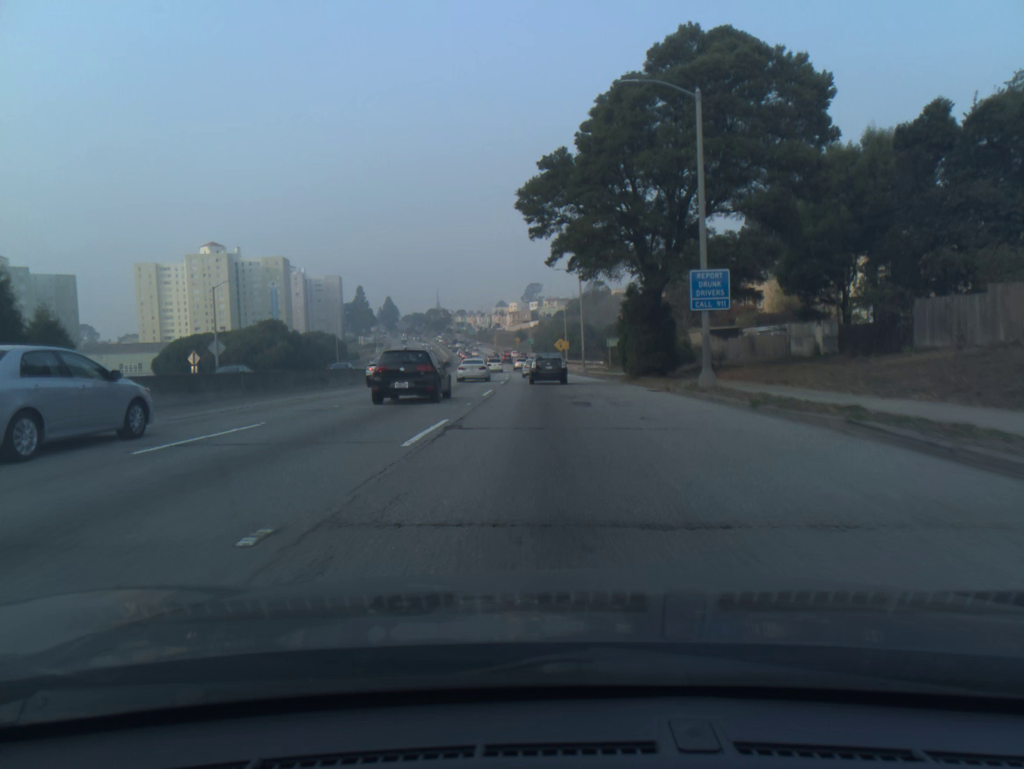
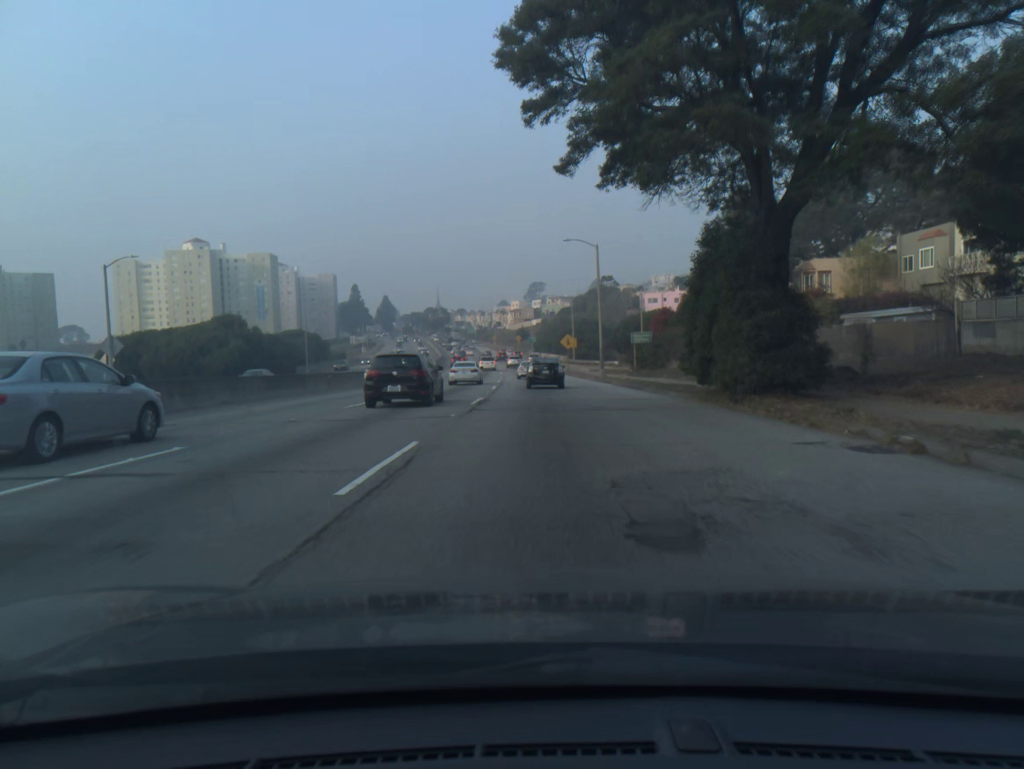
(0.0, +18.2) m; 0°
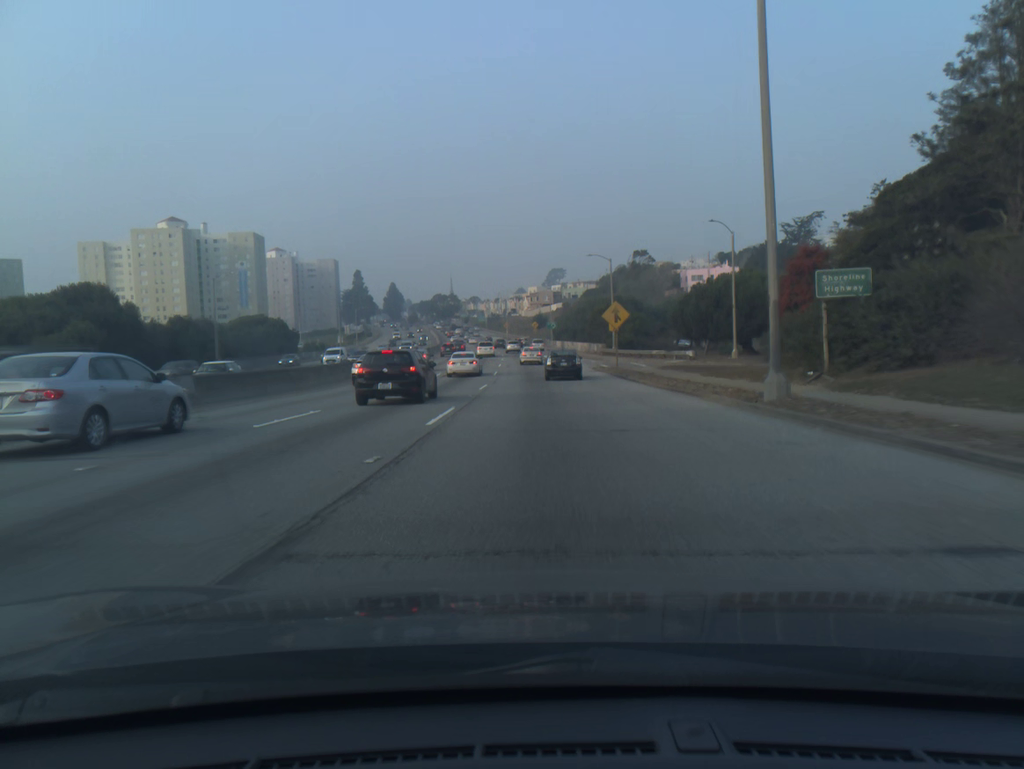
(-0.4, +36.8) m; -2°
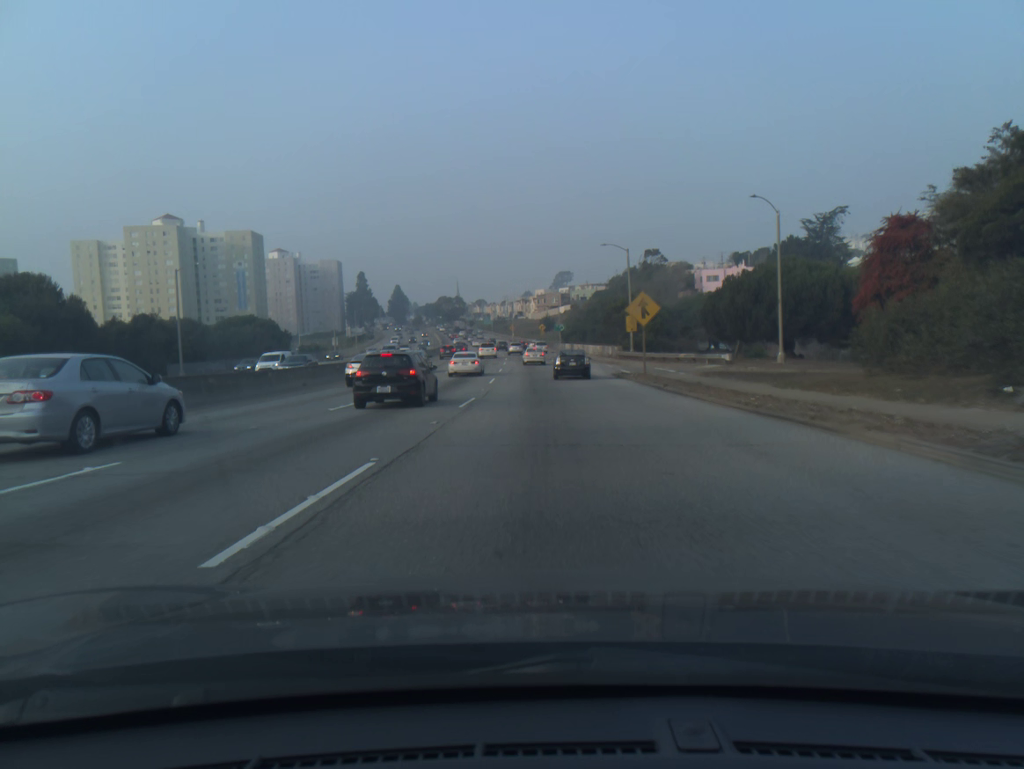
(0.0, +9.4) m; -1°
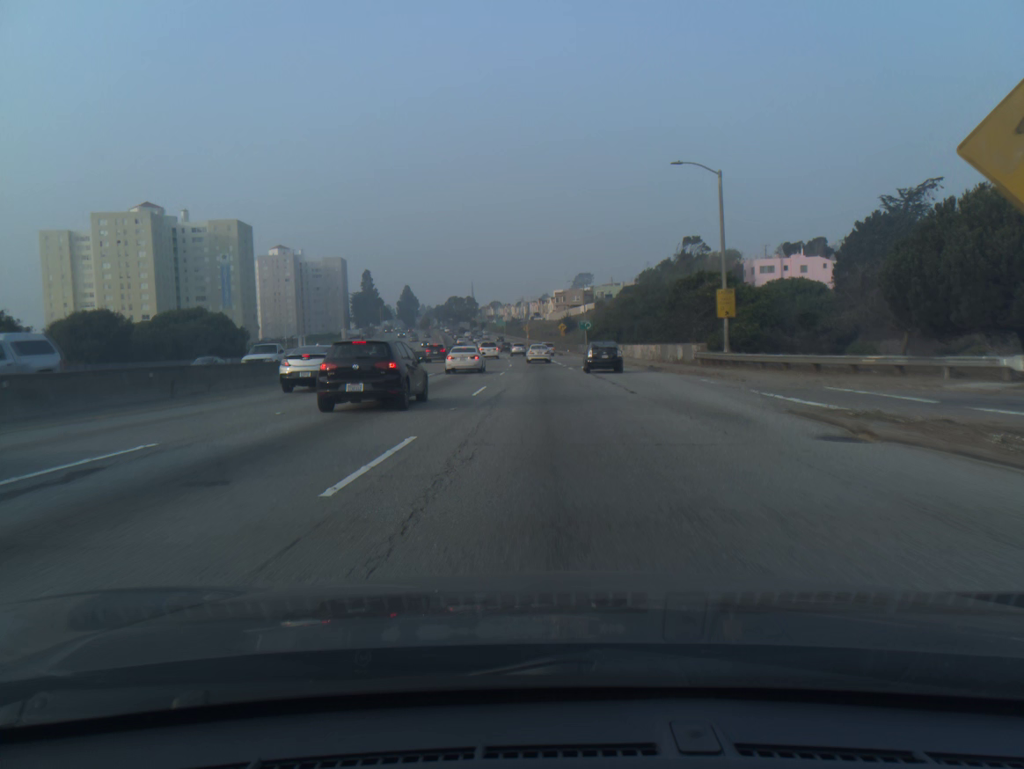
(-0.4, +28.4) m; -1°
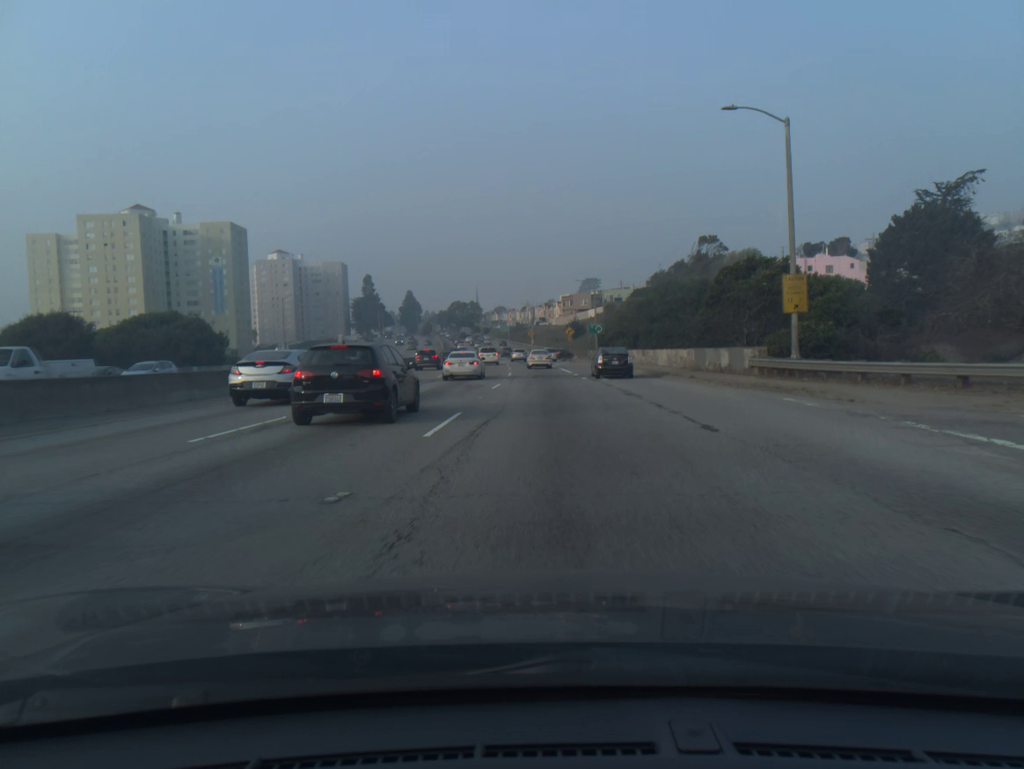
(0.0, +9.3) m; 0°
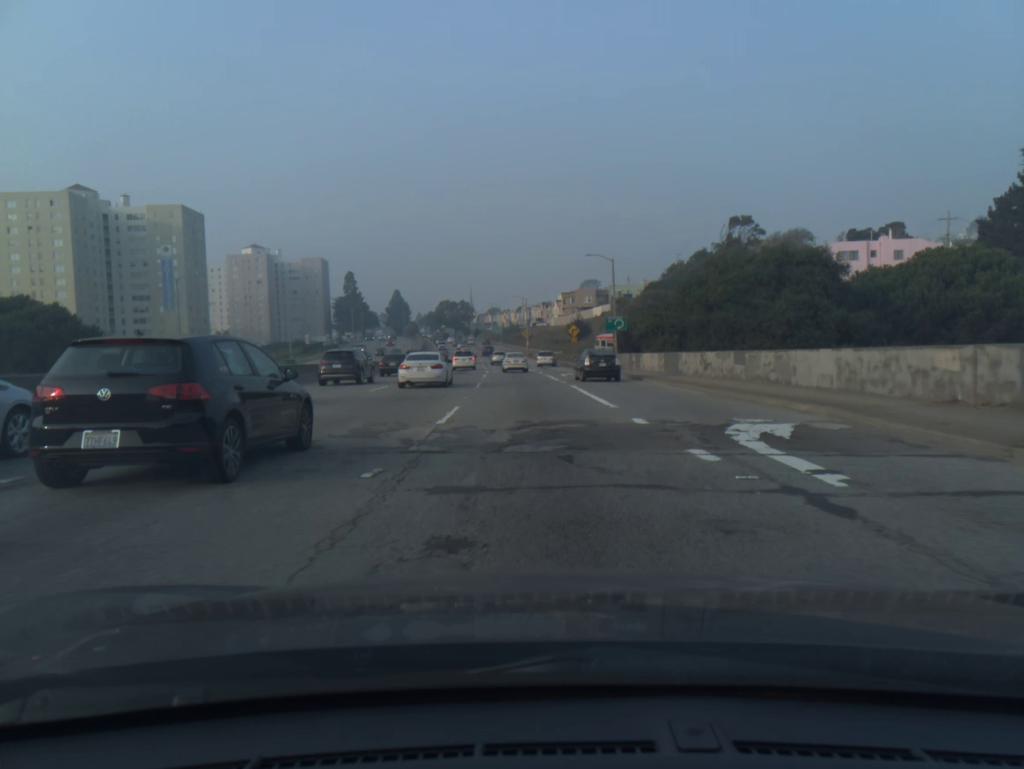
(0.0, +27.9) m; 0°
